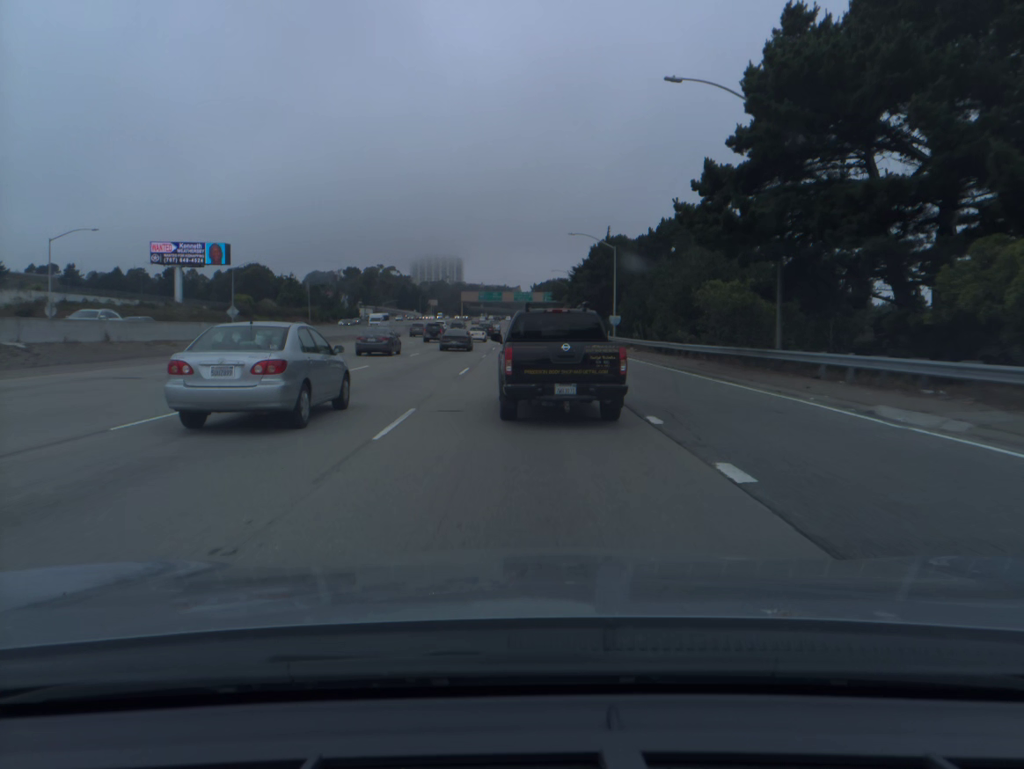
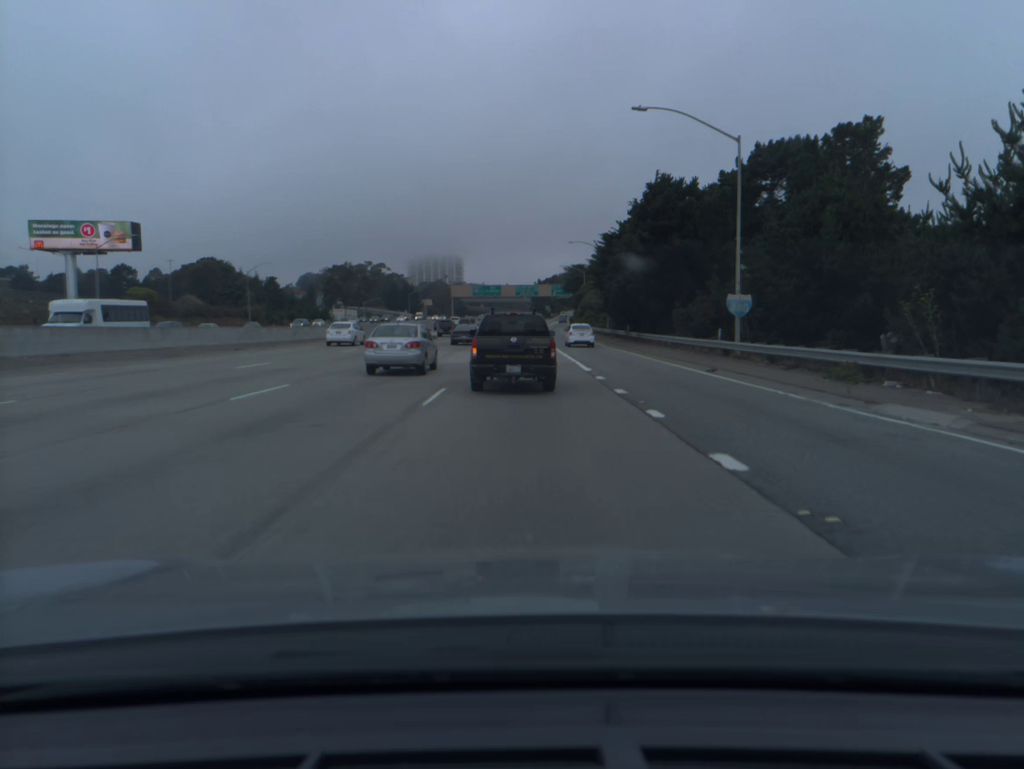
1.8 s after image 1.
(-0.2, +40.1) m; 0°
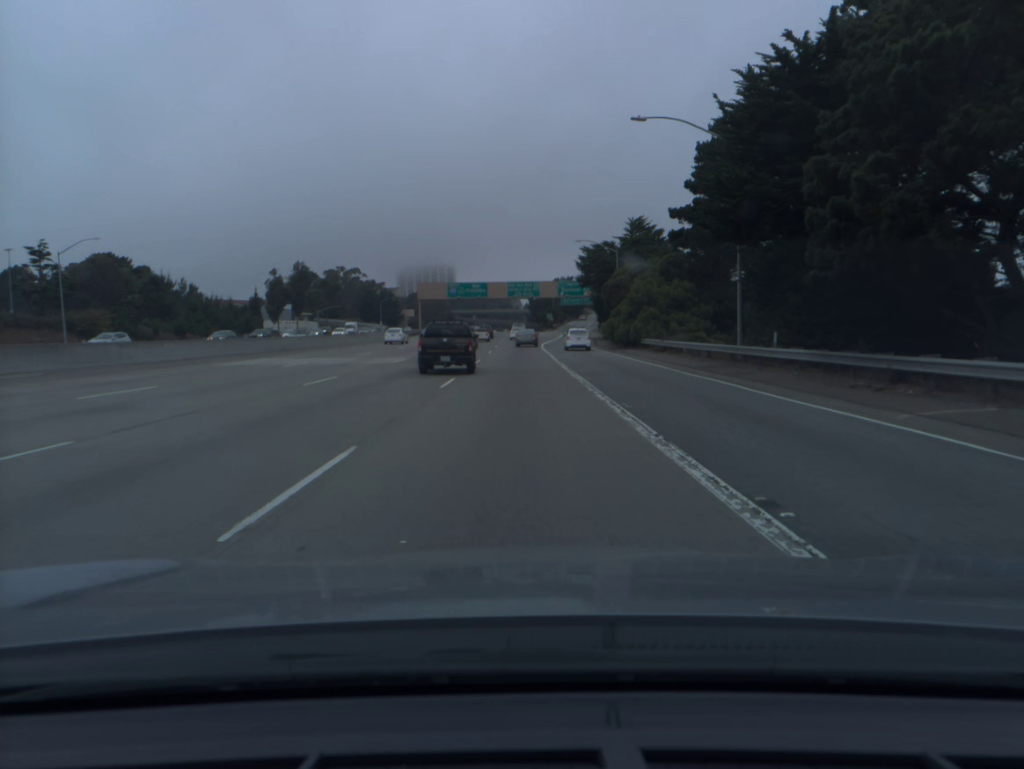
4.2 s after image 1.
(+0.3, +52.4) m; 0°
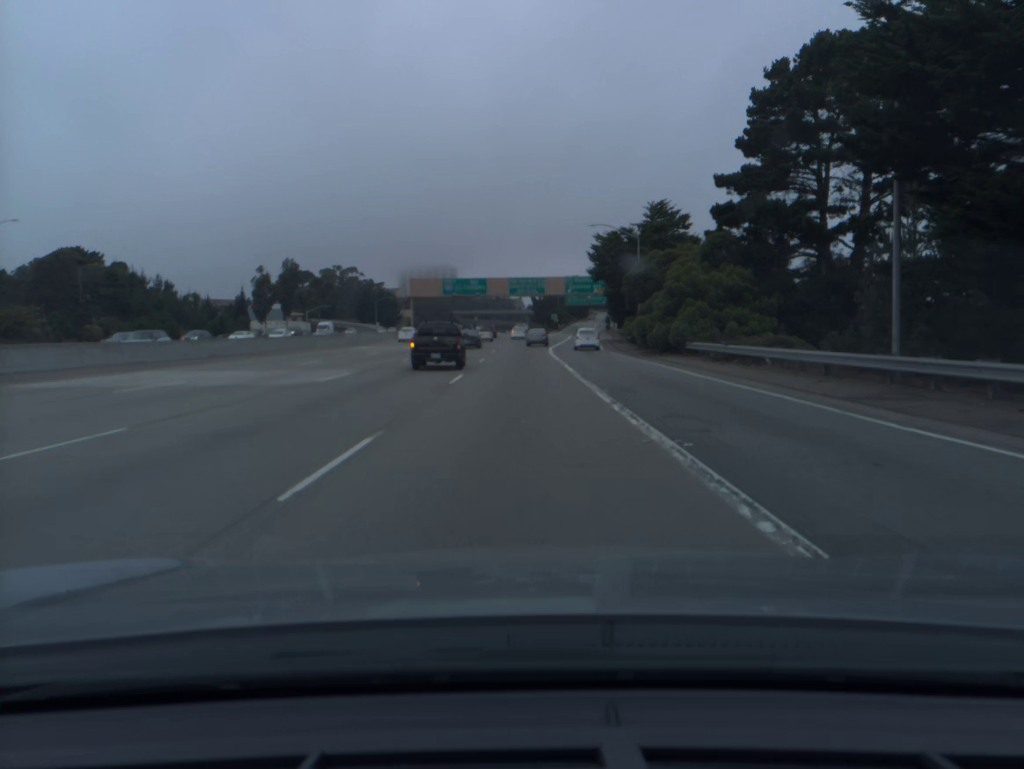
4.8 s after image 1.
(0.0, +13.3) m; 0°
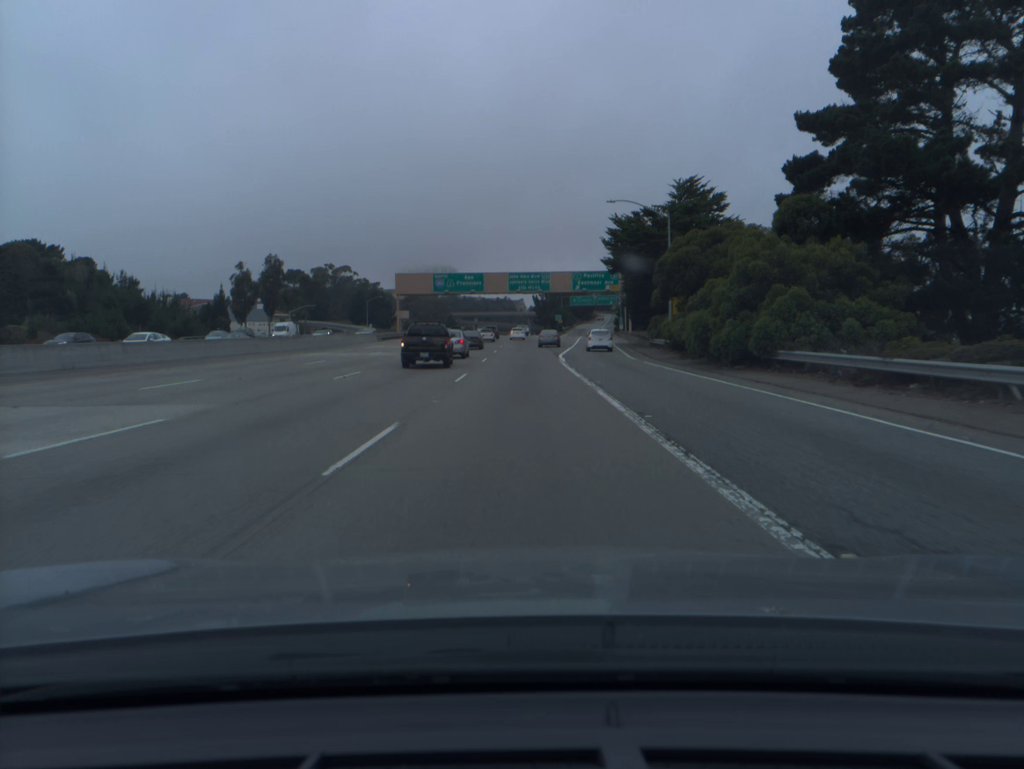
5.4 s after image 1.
(0.0, +13.4) m; 0°
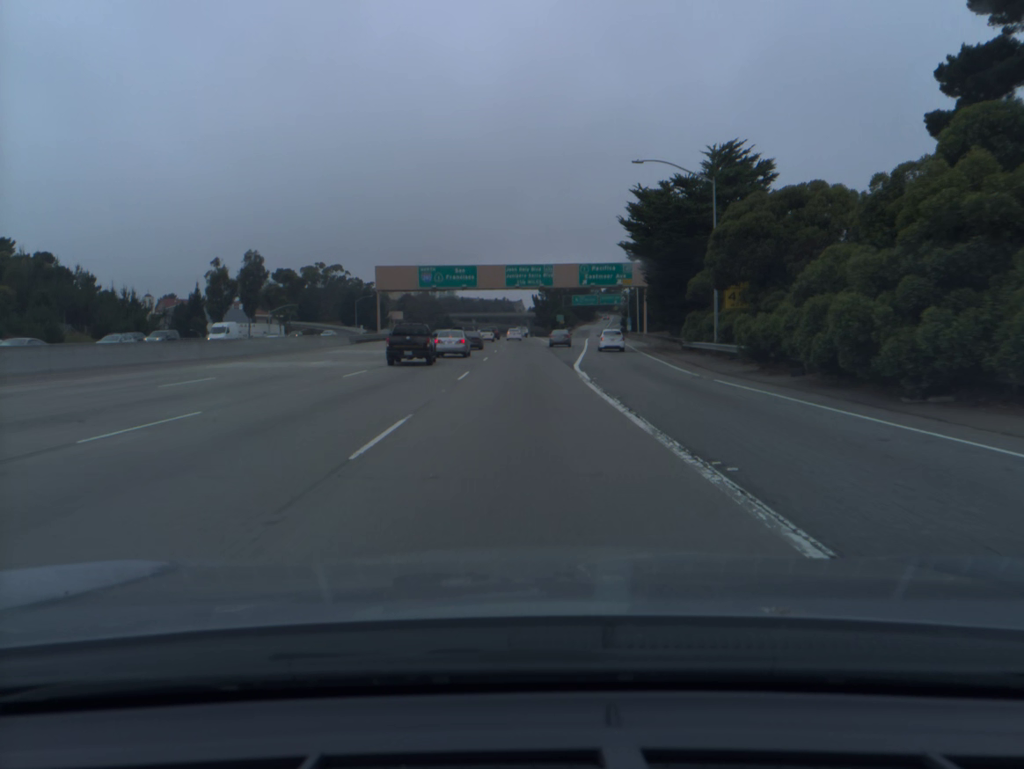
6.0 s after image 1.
(0.0, +13.5) m; 0°
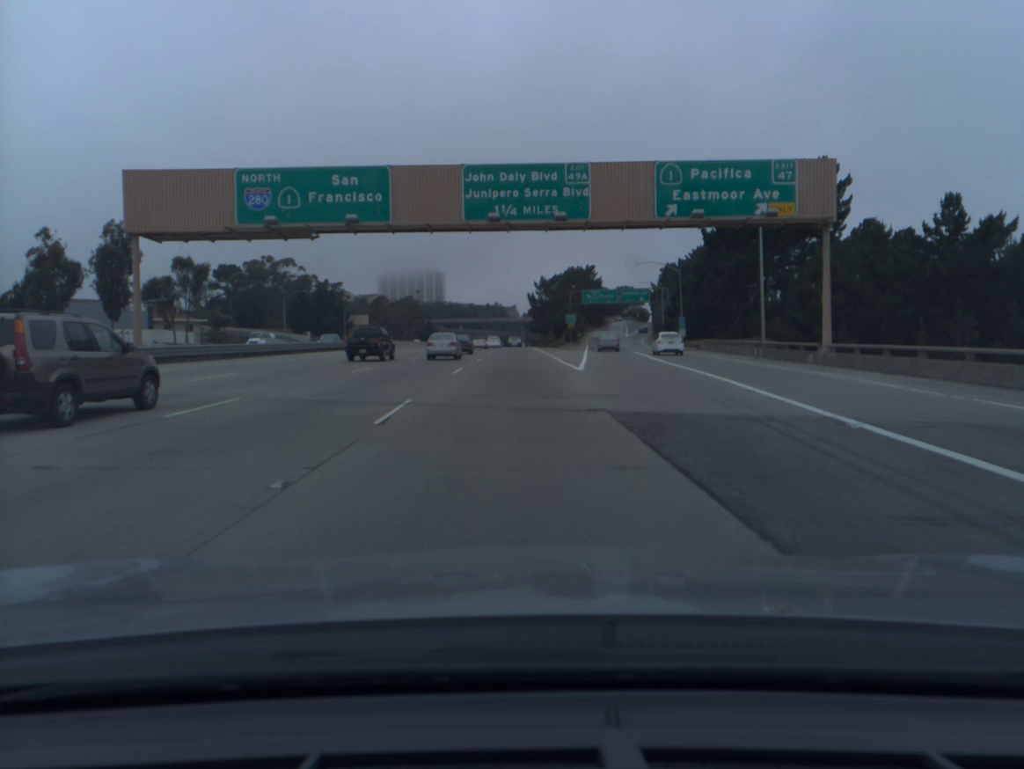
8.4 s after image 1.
(+0.4, +55.1) m; 0°
